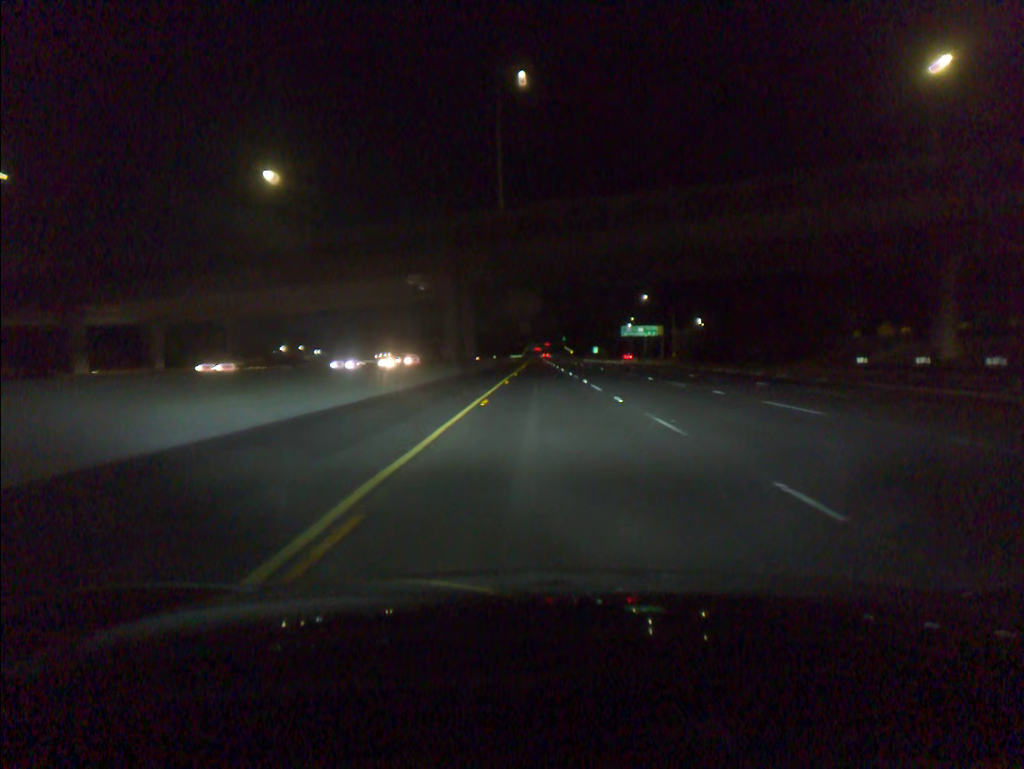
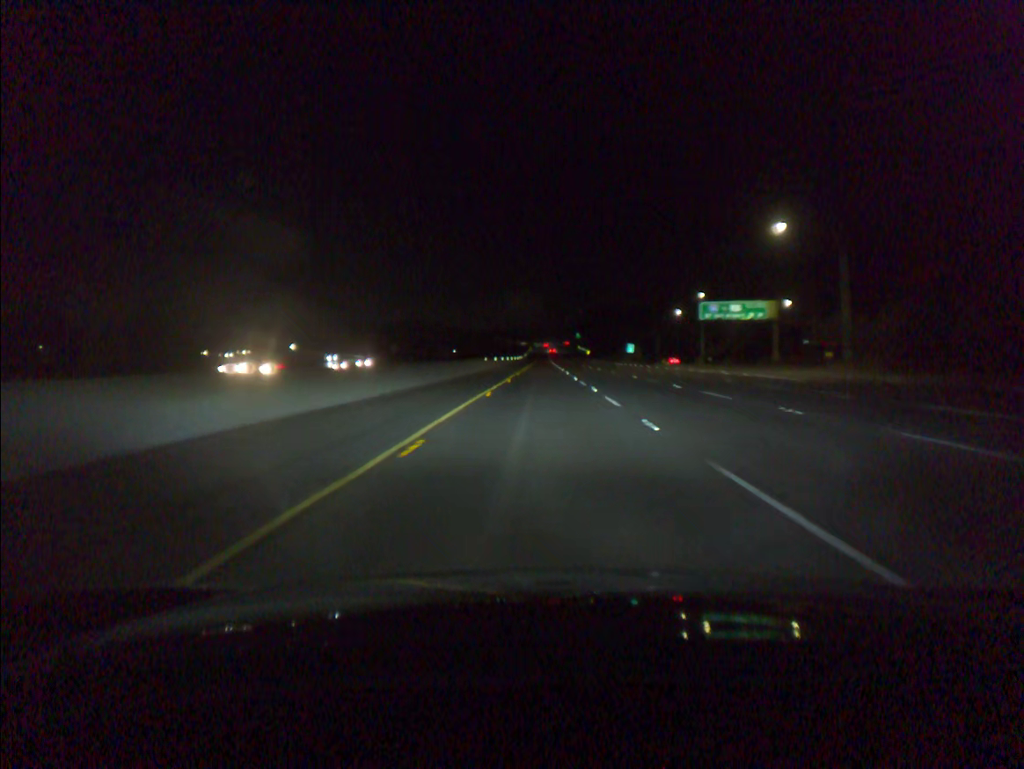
(-0.1, +82.2) m; -1°
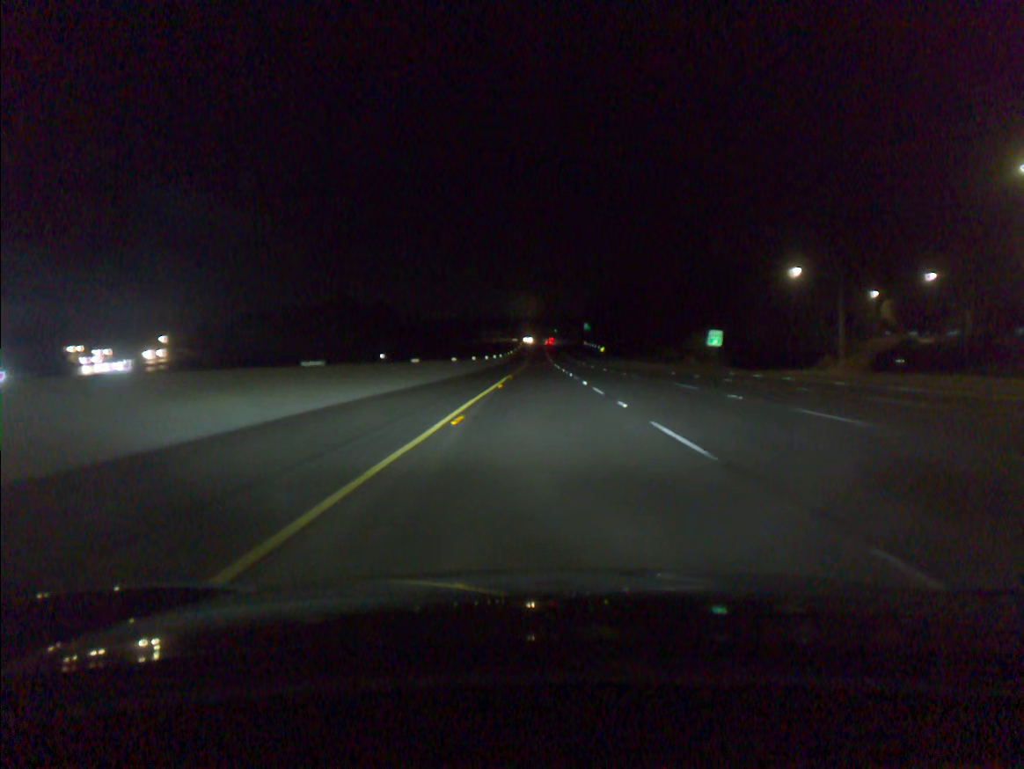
(+0.1, +83.6) m; 0°
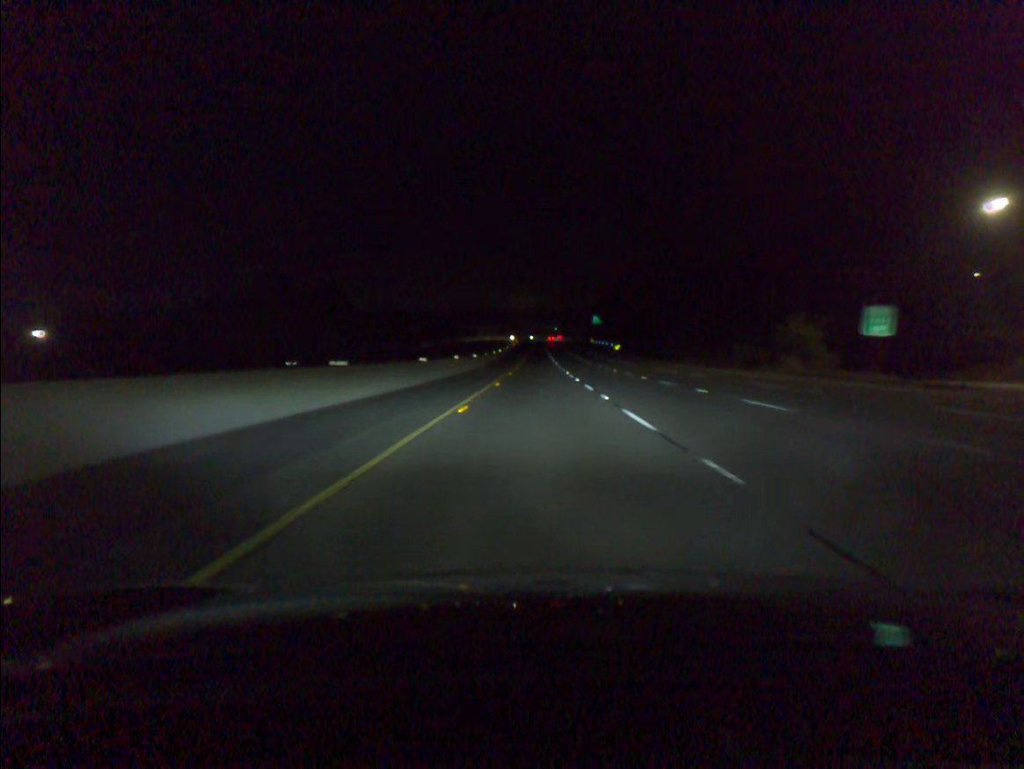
(0.0, +40.9) m; 0°
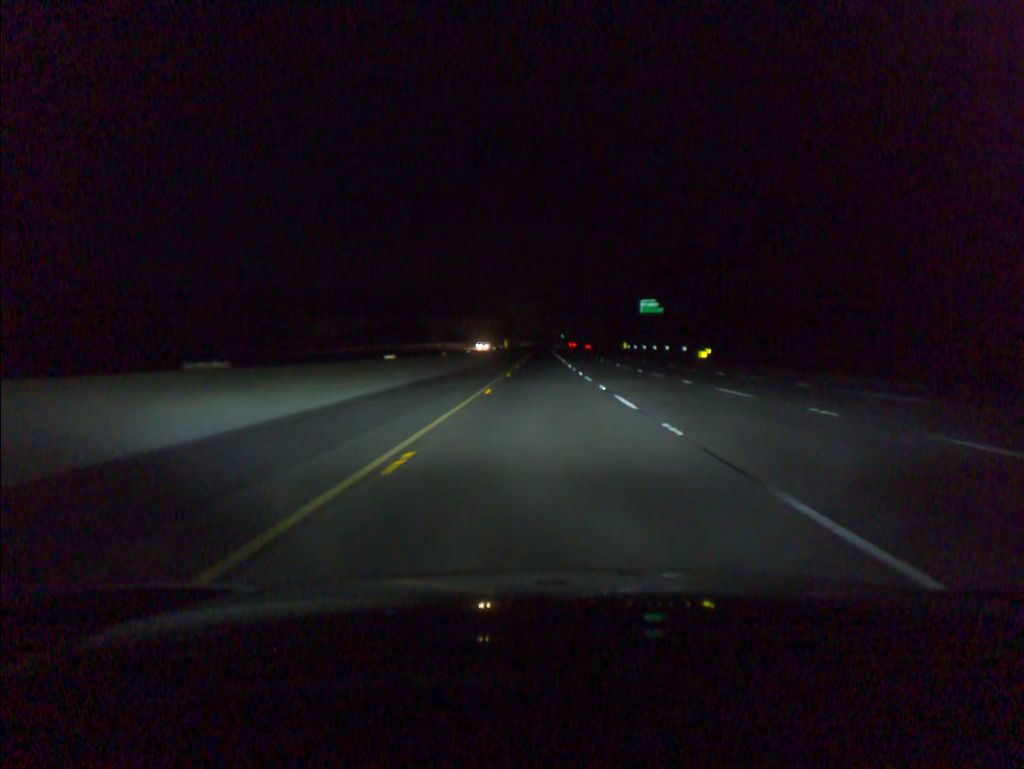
(-0.4, +81.6) m; 0°
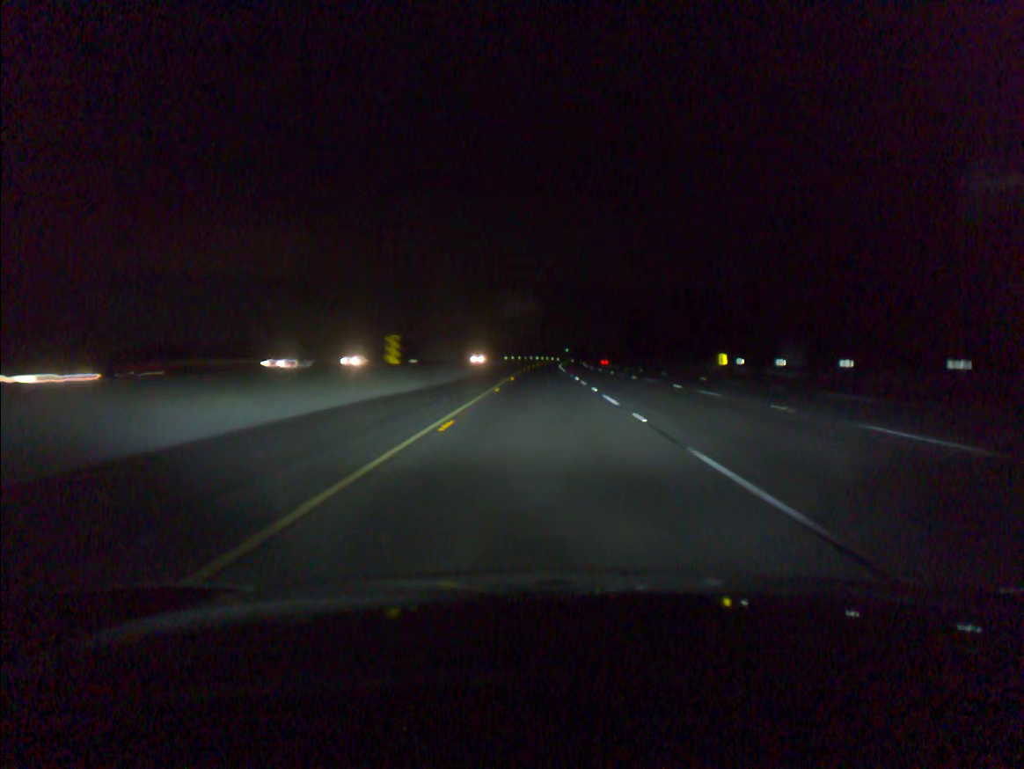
(+0.2, +82.6) m; 0°
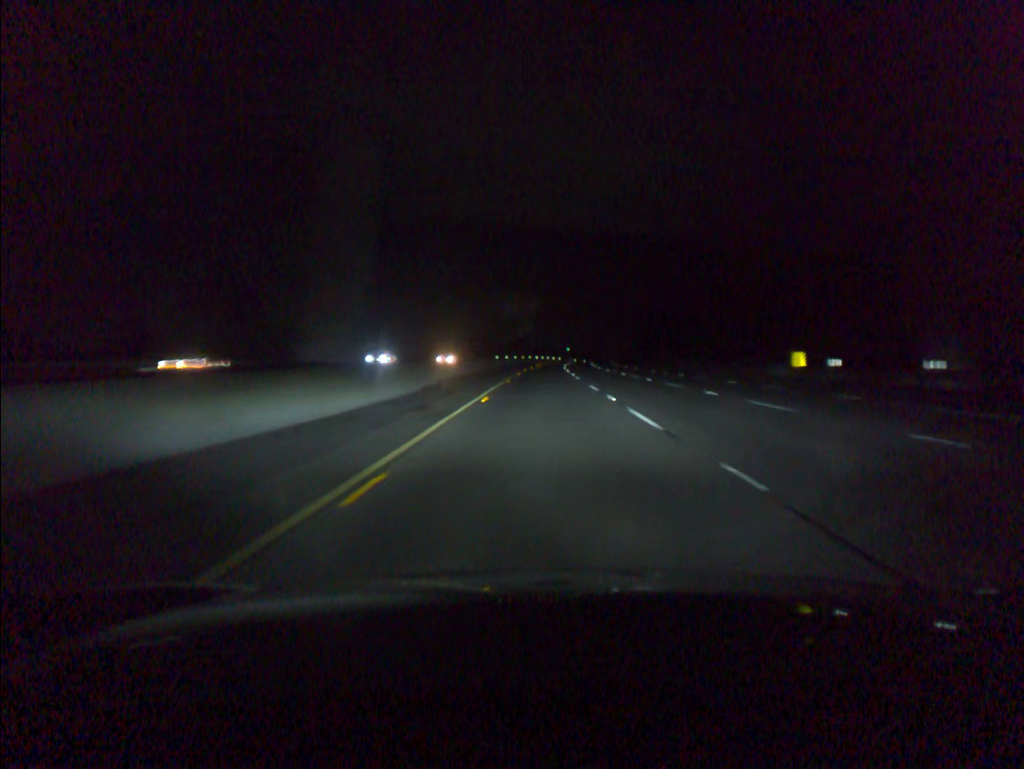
(0.0, +21.0) m; 0°
